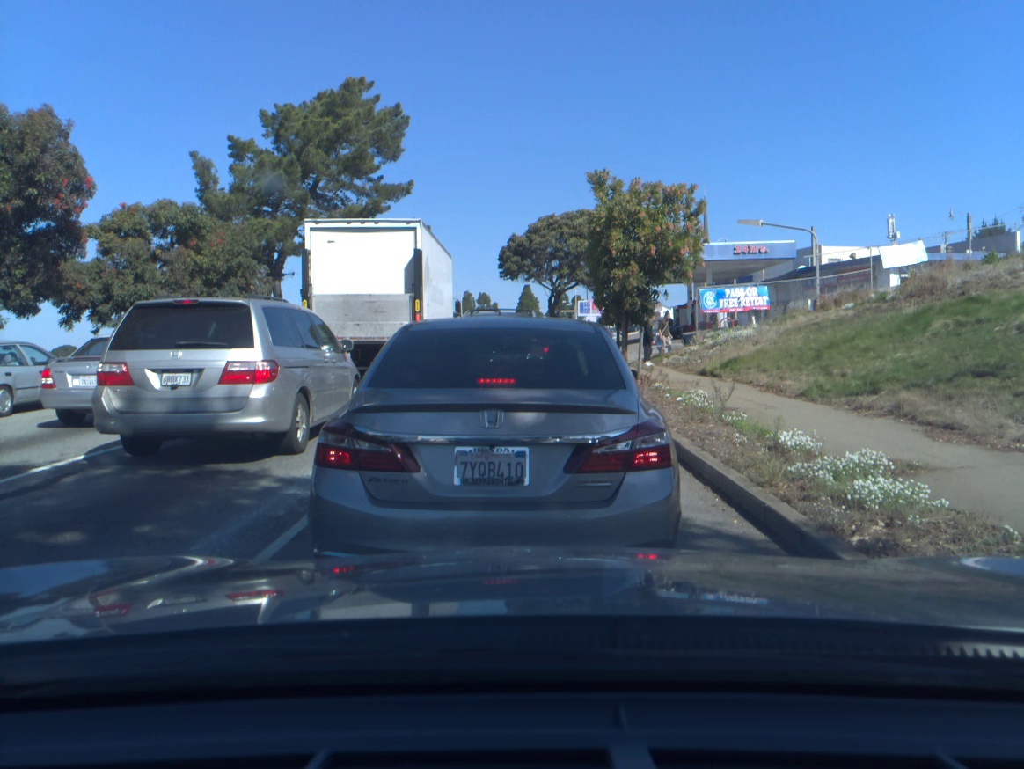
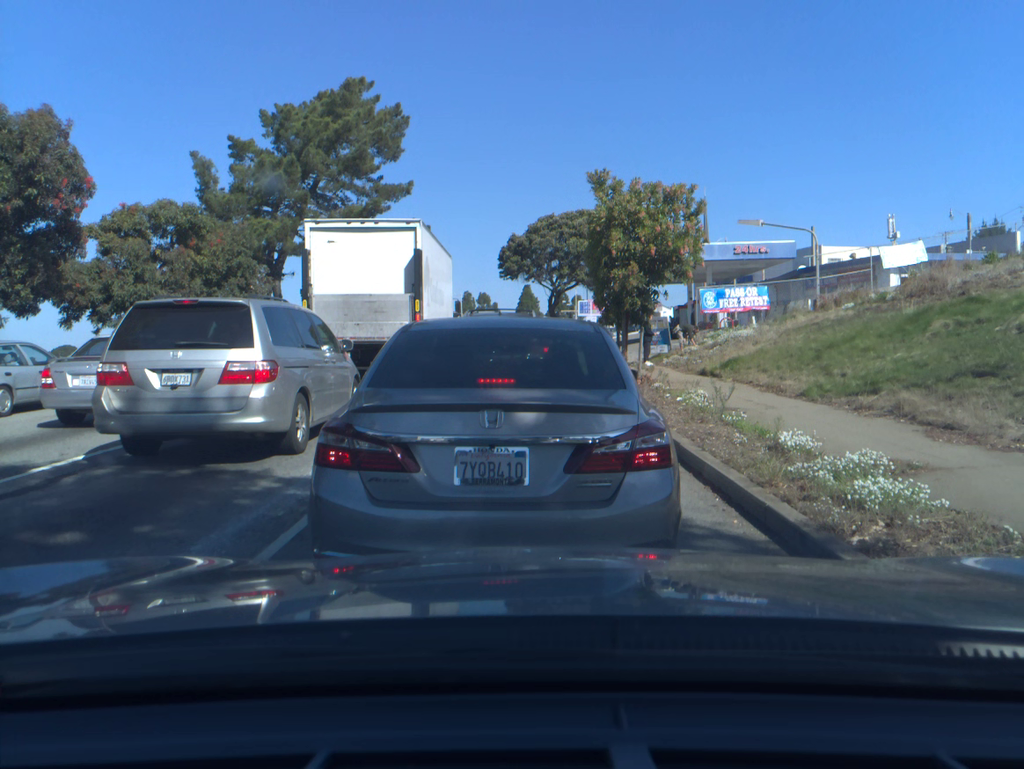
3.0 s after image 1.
(0.0, +0.1) m; 0°
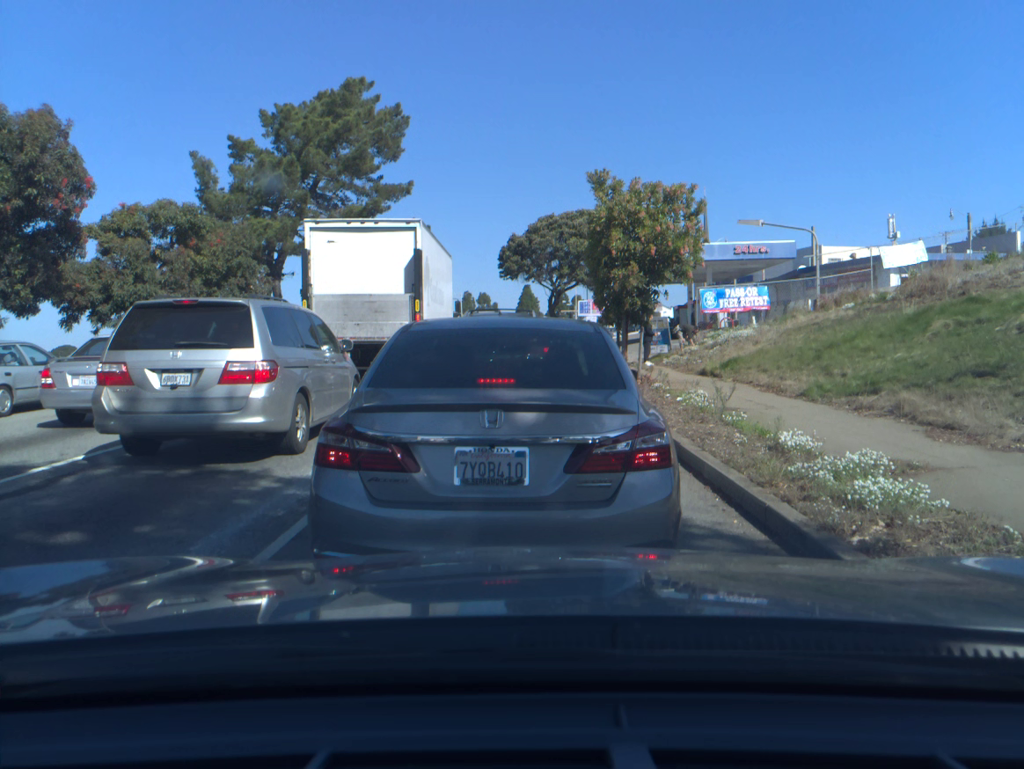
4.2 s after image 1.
(0.0, 0.0) m; 0°
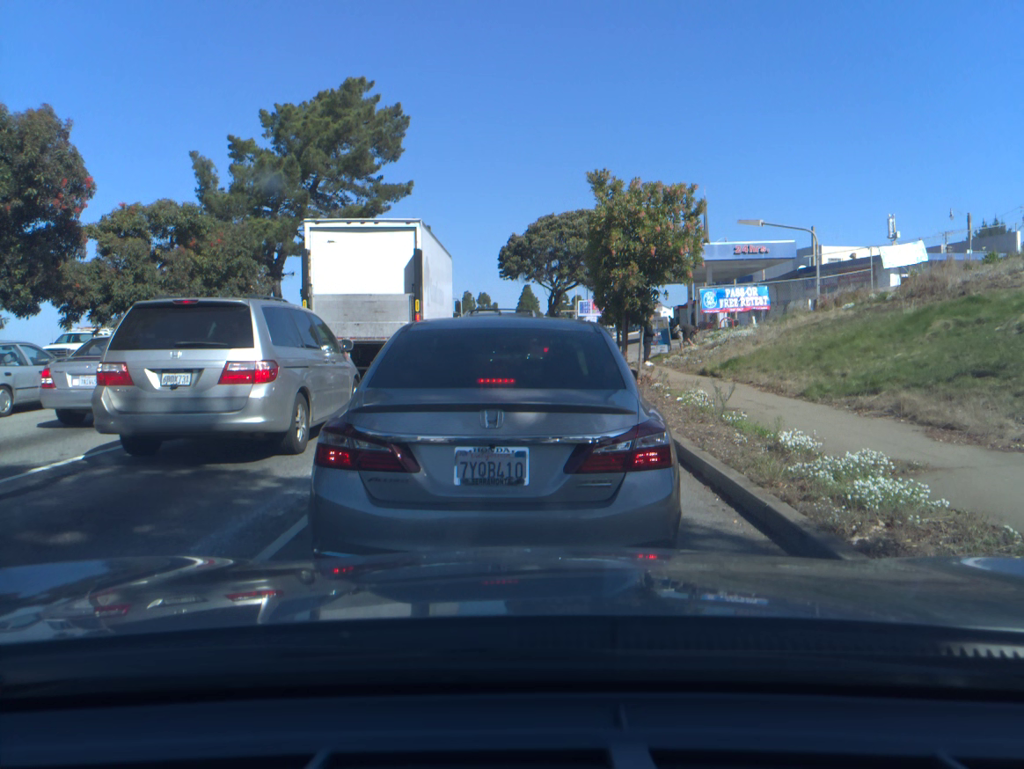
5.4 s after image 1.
(0.0, 0.0) m; 0°
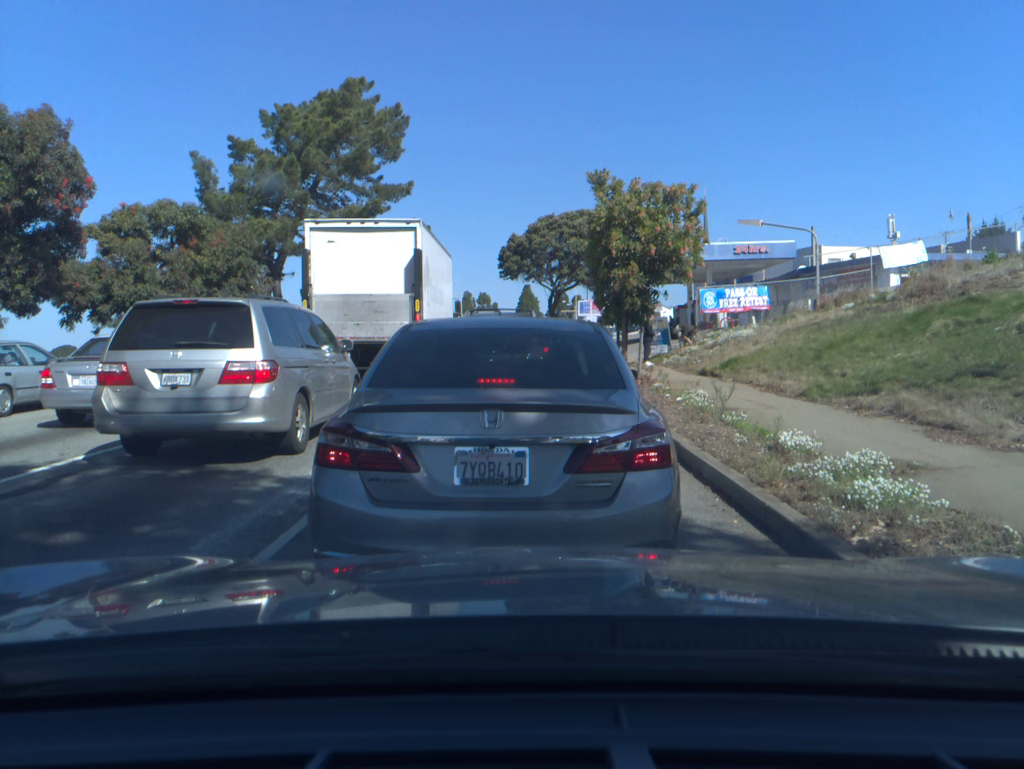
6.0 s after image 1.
(0.0, 0.0) m; 0°
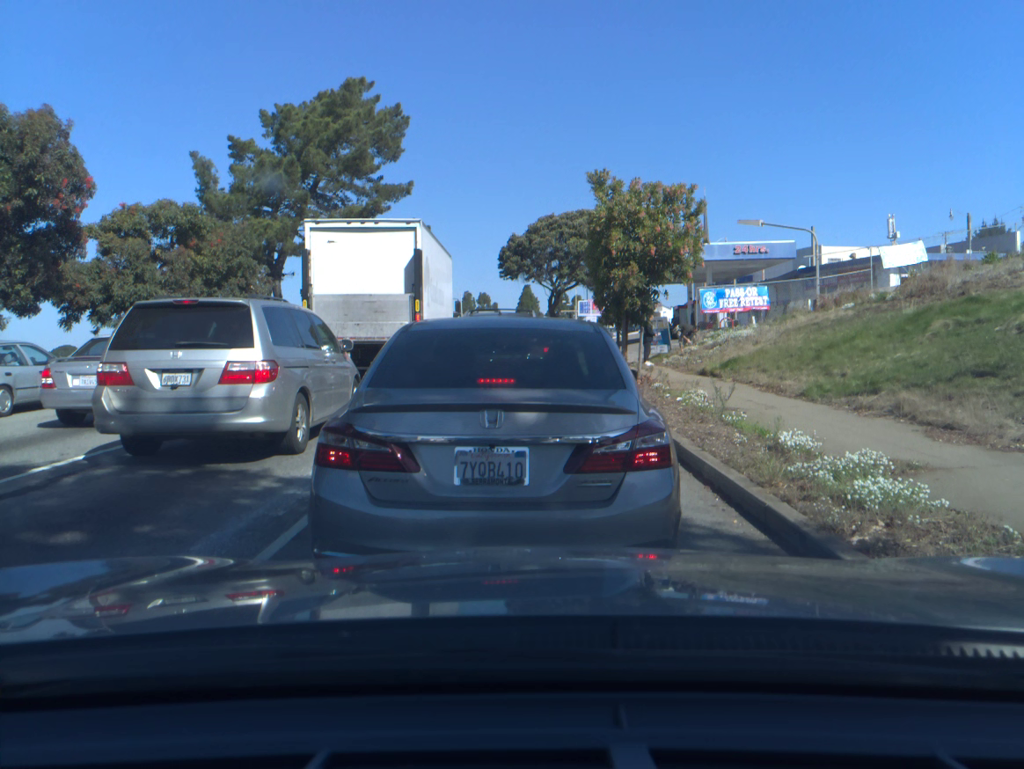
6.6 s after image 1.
(0.0, 0.0) m; 0°
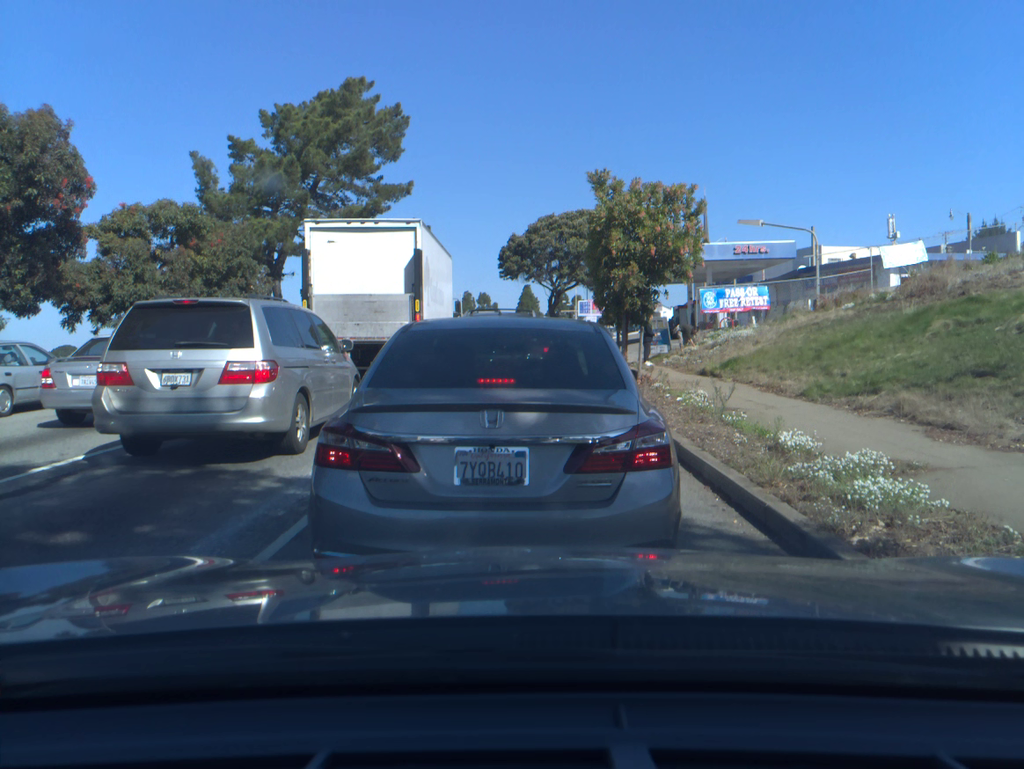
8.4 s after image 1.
(0.0, -0.1) m; 0°
